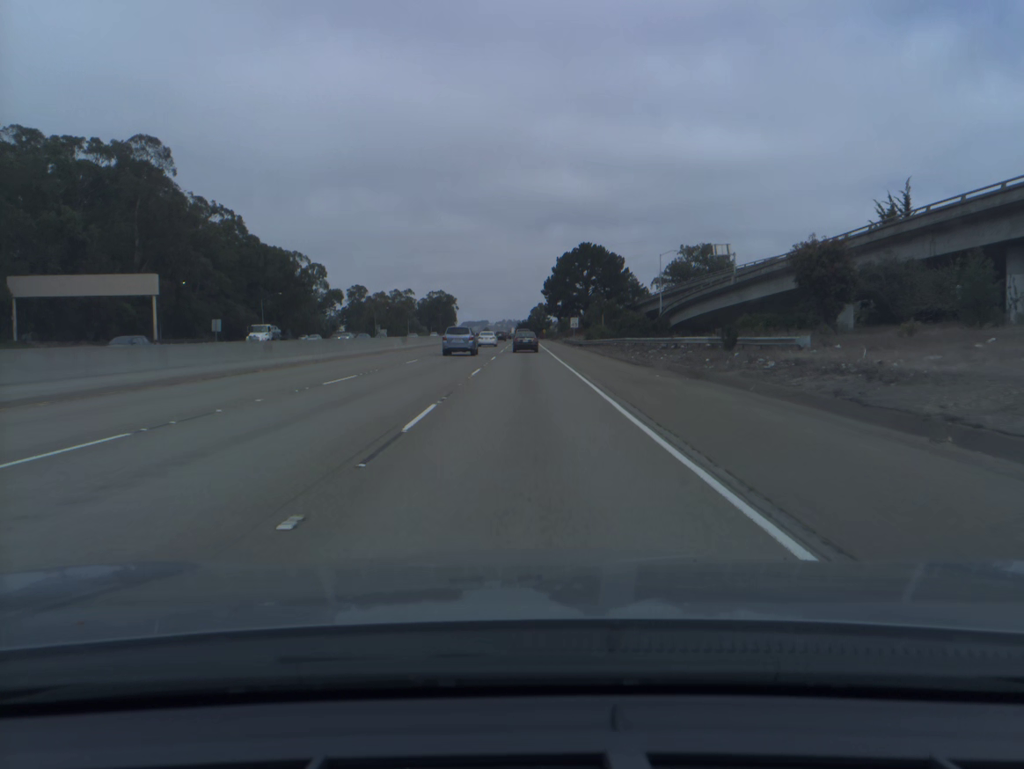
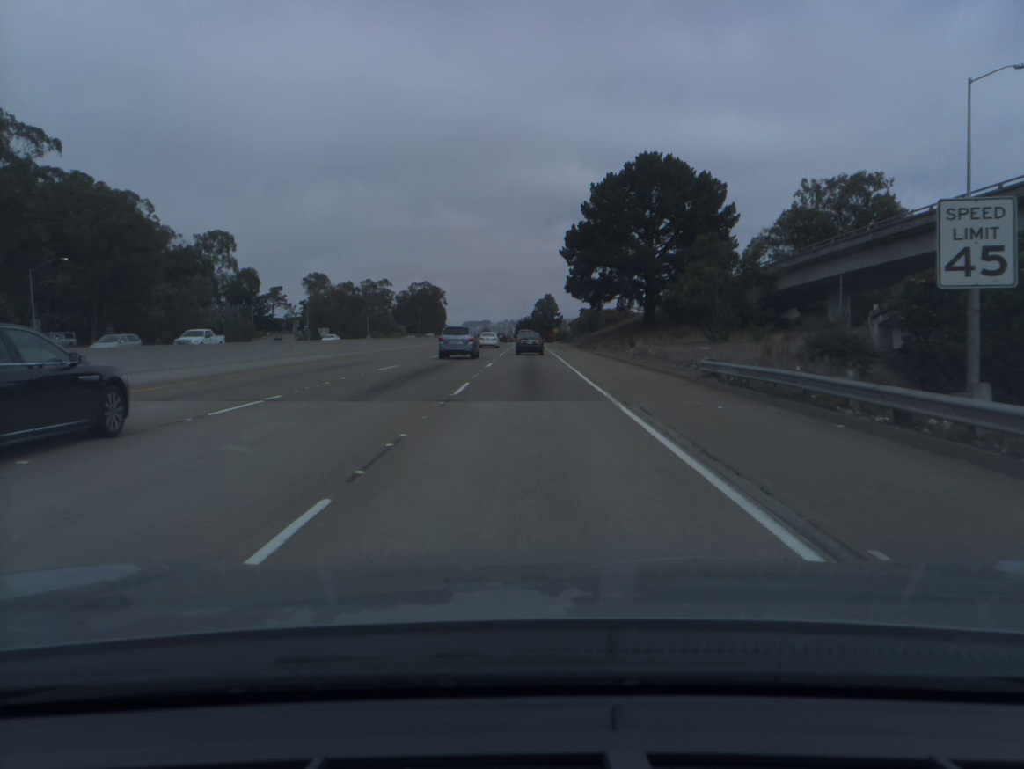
(-0.2, +80.9) m; 0°
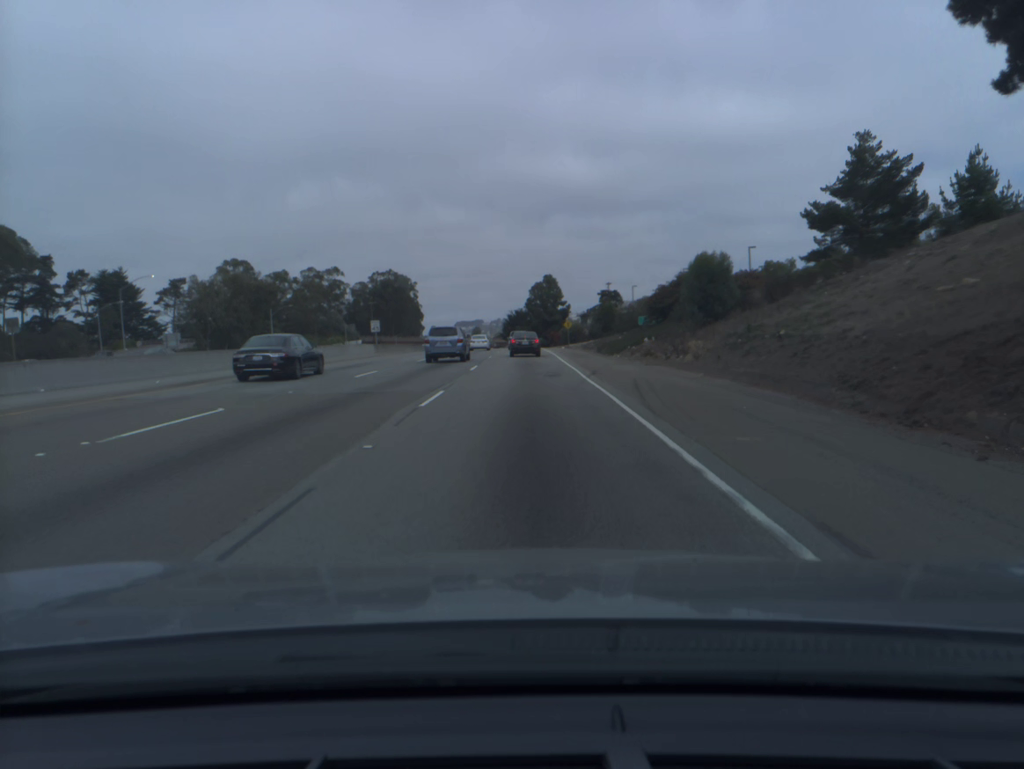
(+0.3, +76.7) m; 0°
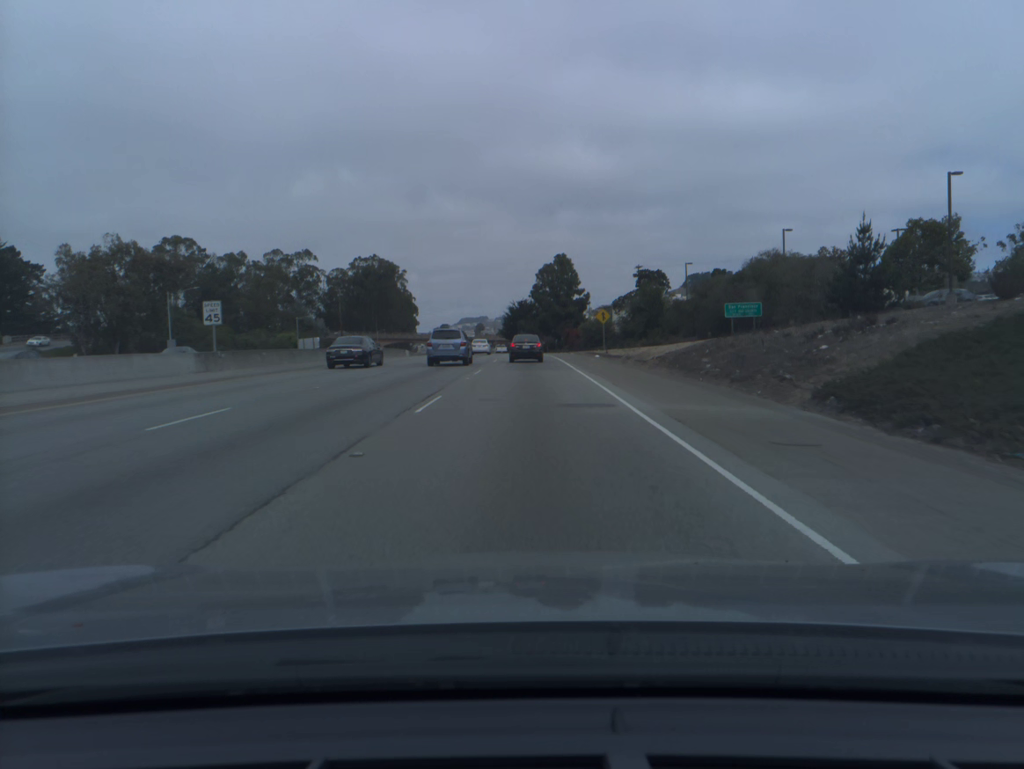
(-0.1, +44.1) m; 0°
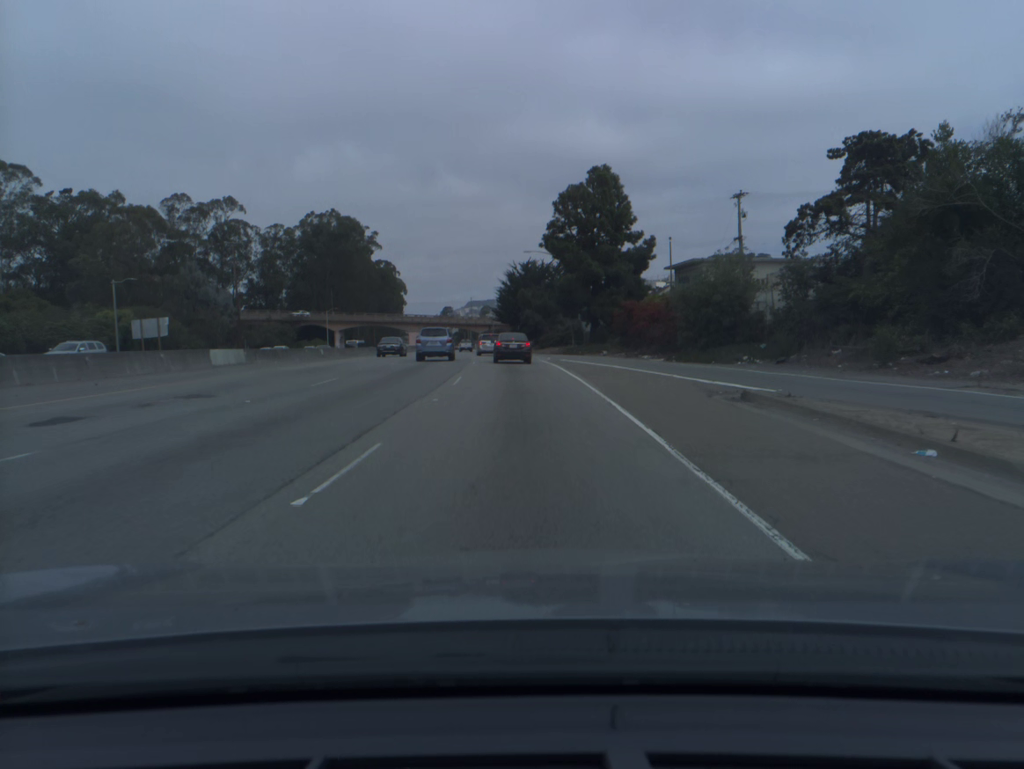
(-0.2, +66.1) m; -1°
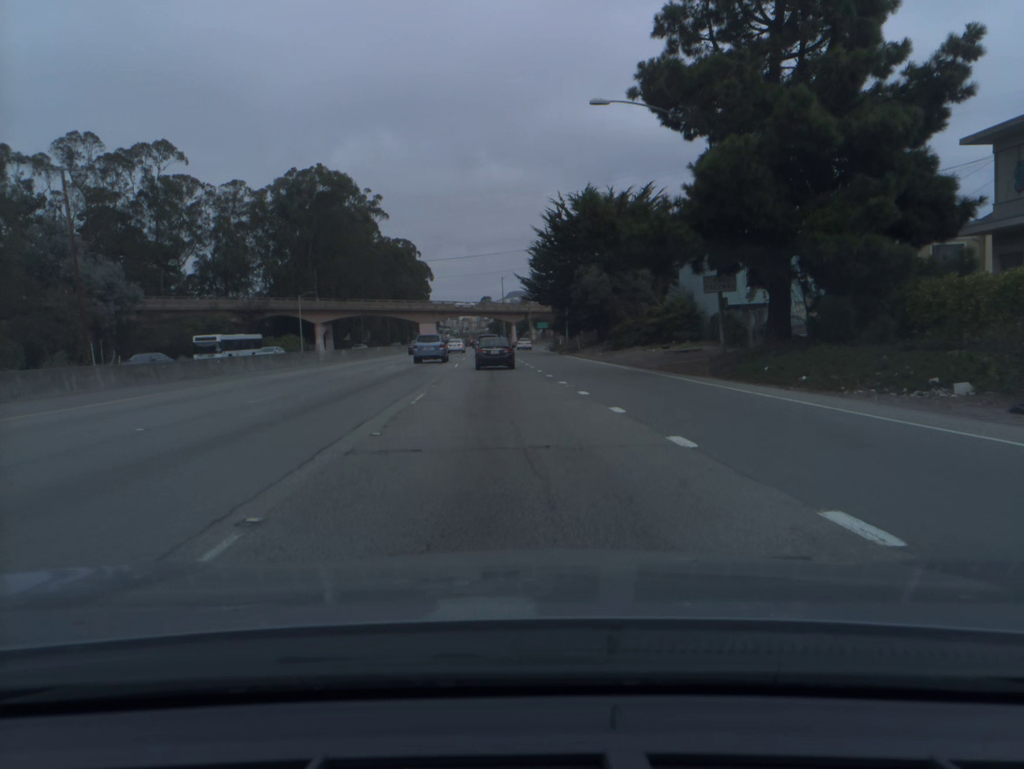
(-1.2, +48.0) m; -3°
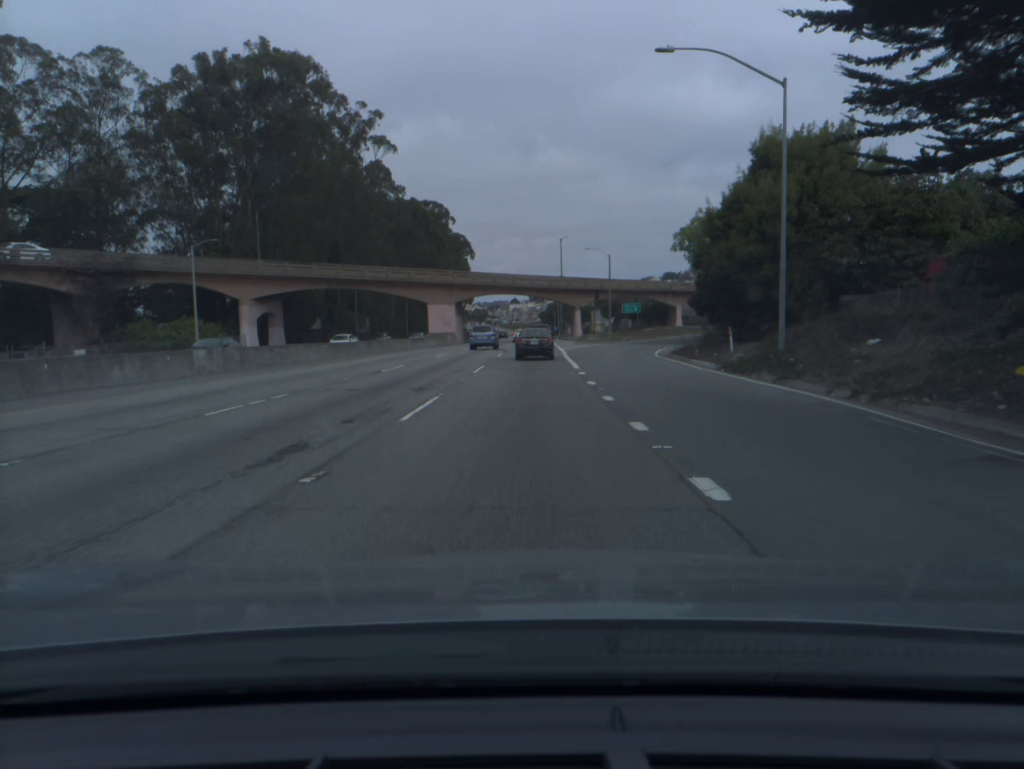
(-2.4, +57.2) m; -4°
